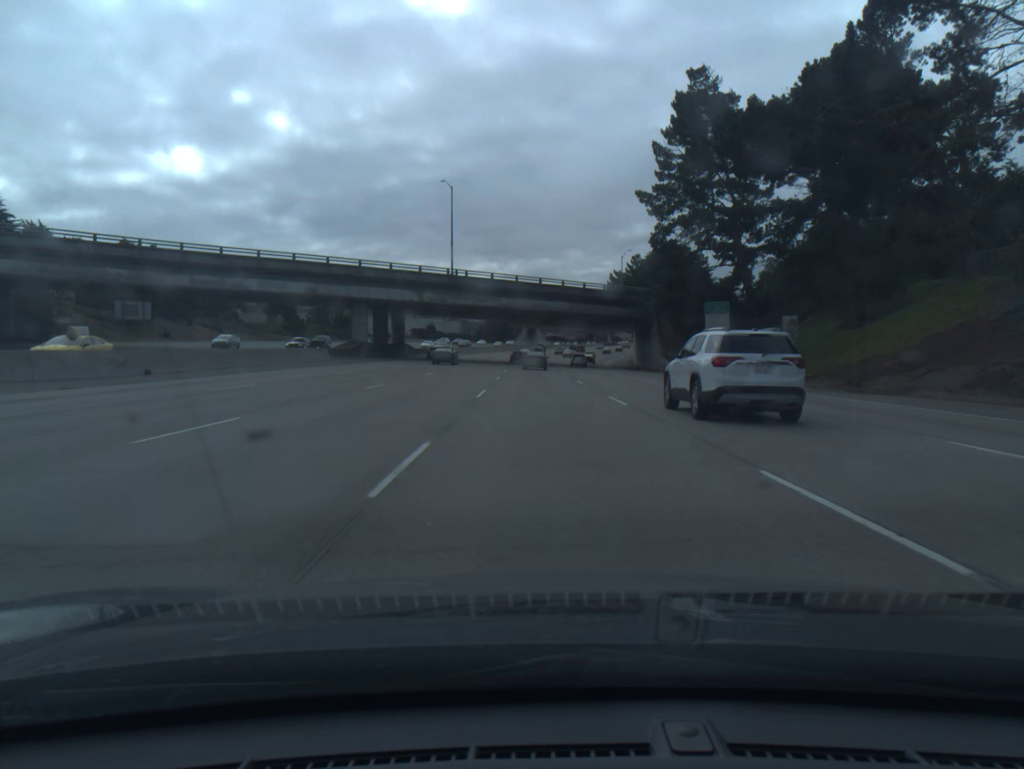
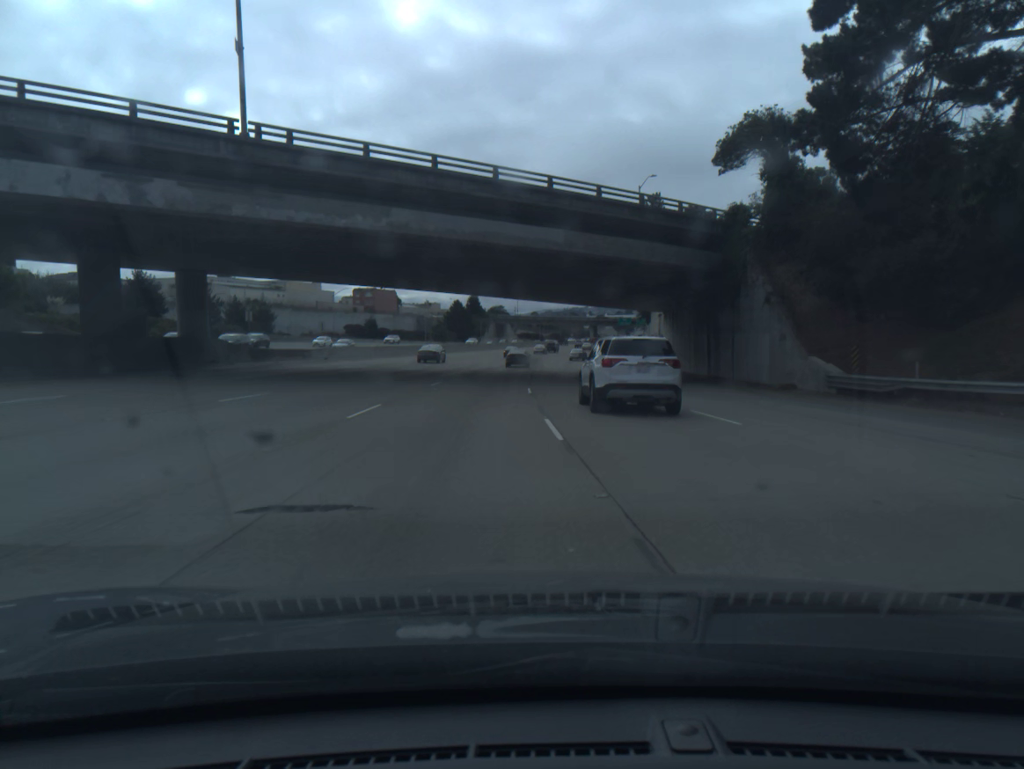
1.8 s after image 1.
(+0.8, +49.9) m; +2°
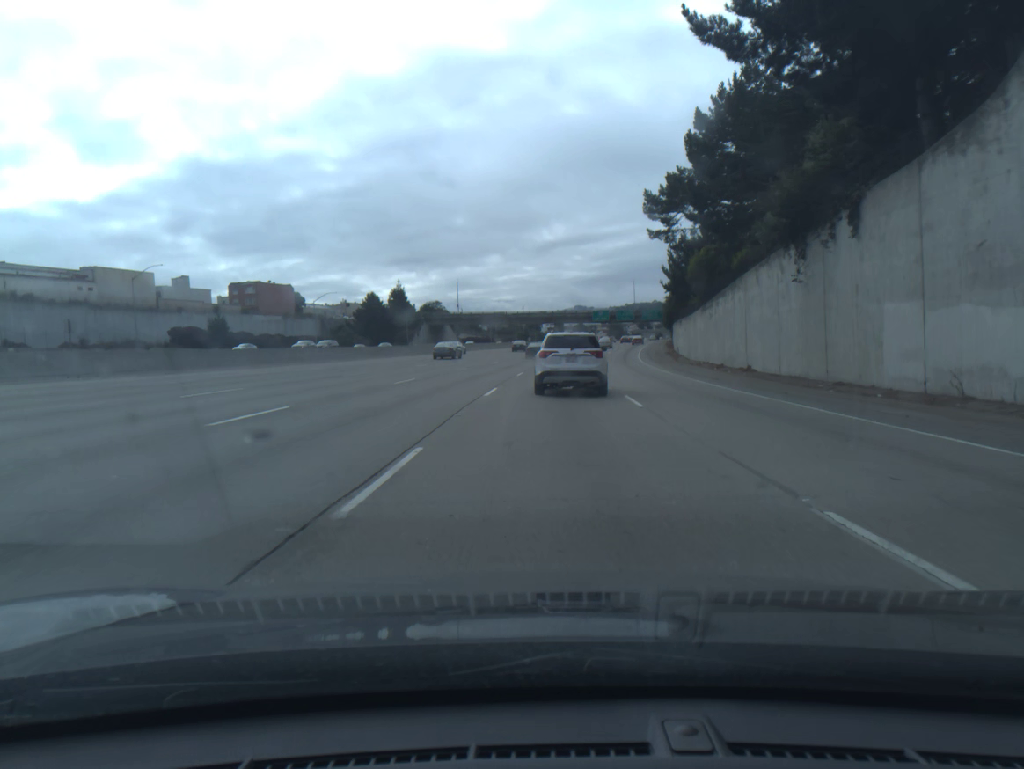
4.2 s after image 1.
(+1.8, +67.0) m; +3°
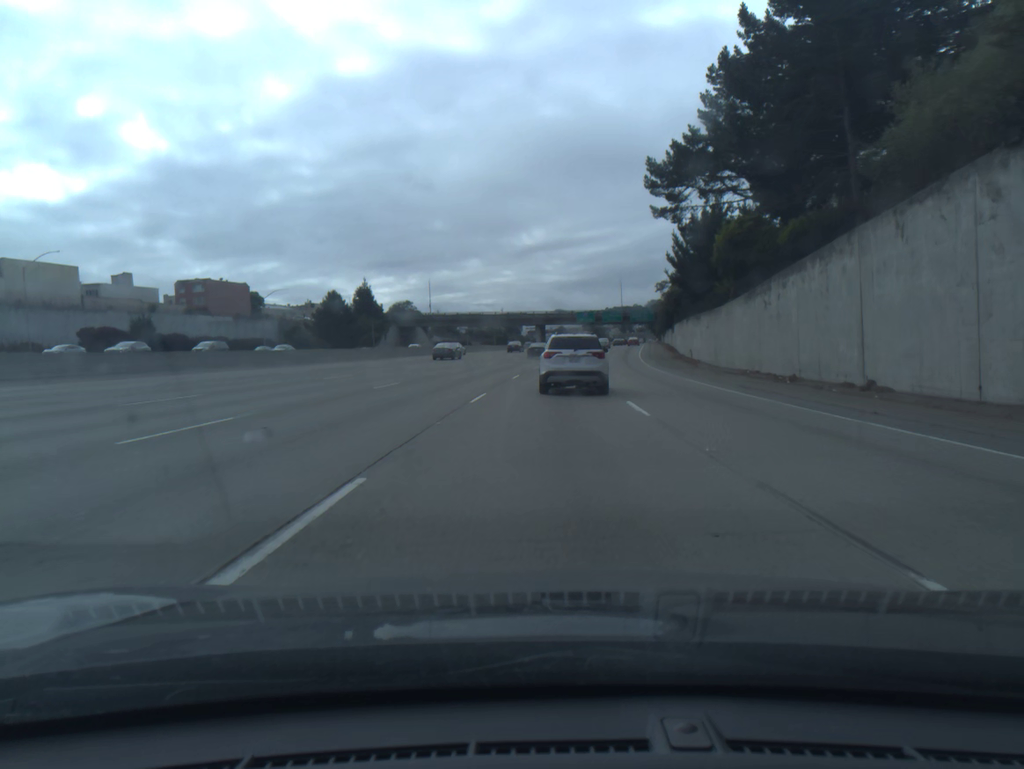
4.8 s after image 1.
(+0.2, +16.7) m; +1°
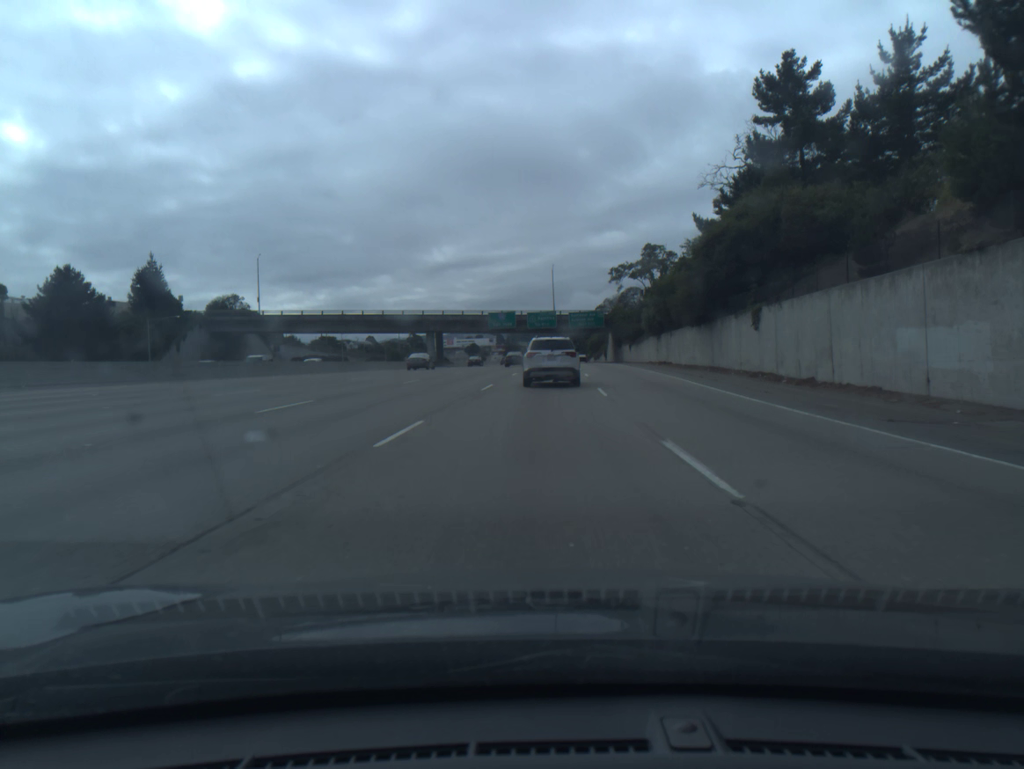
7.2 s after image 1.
(+3.6, +66.3) m; +6°
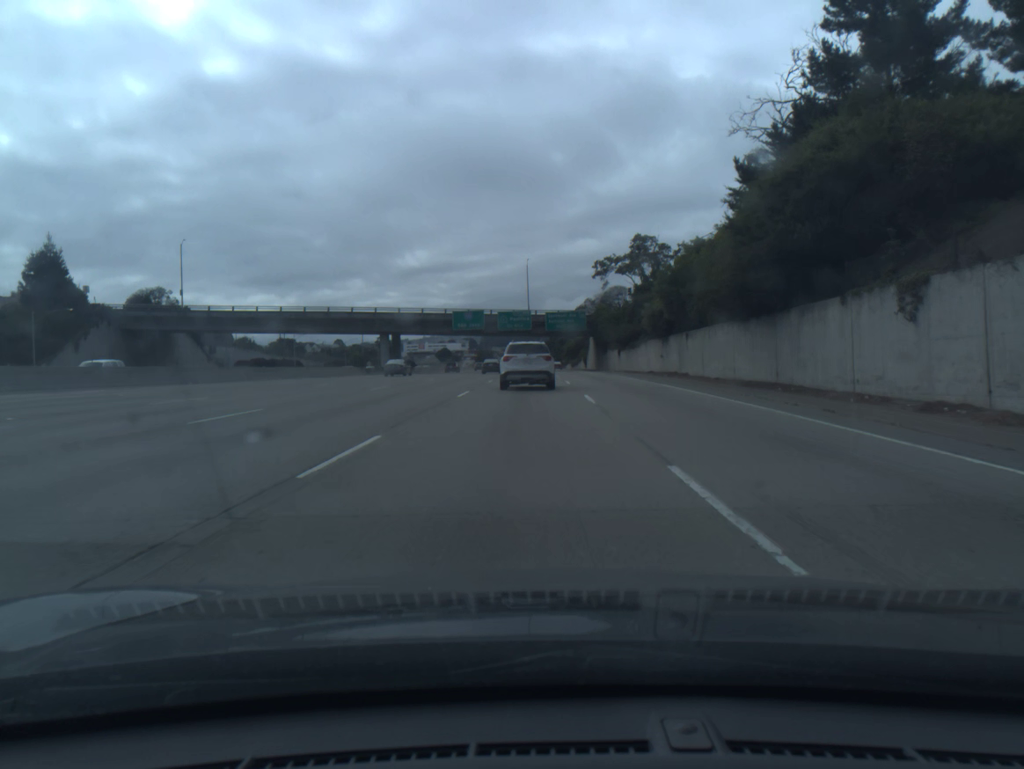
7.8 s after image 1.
(+0.3, +16.9) m; +2°
